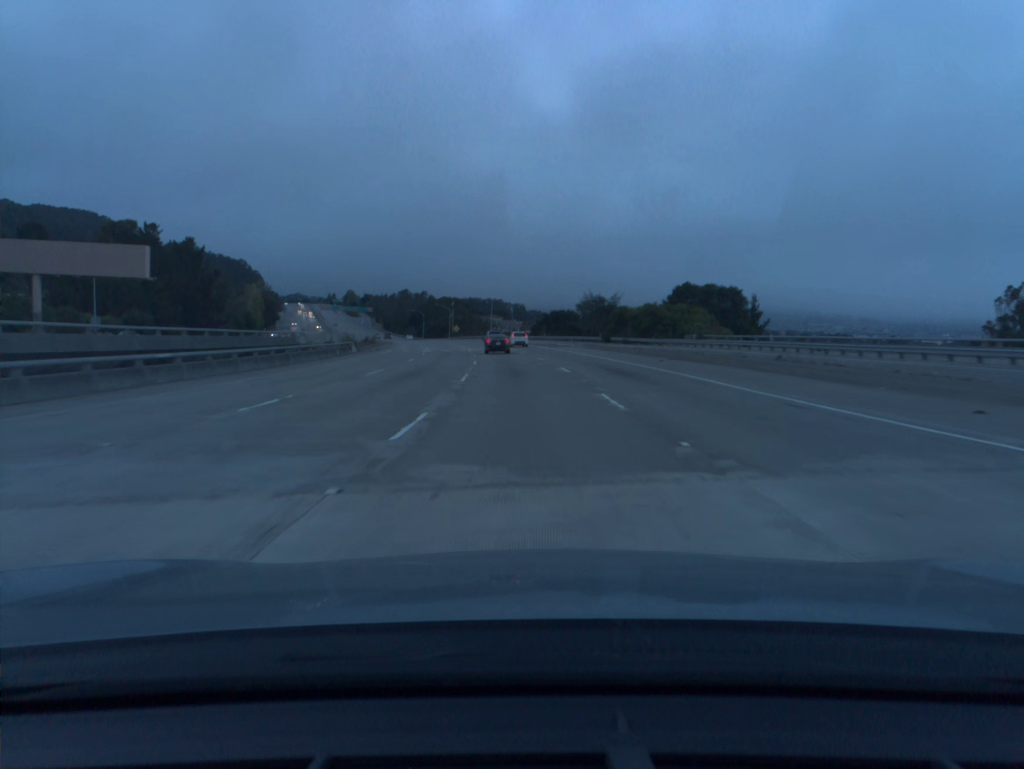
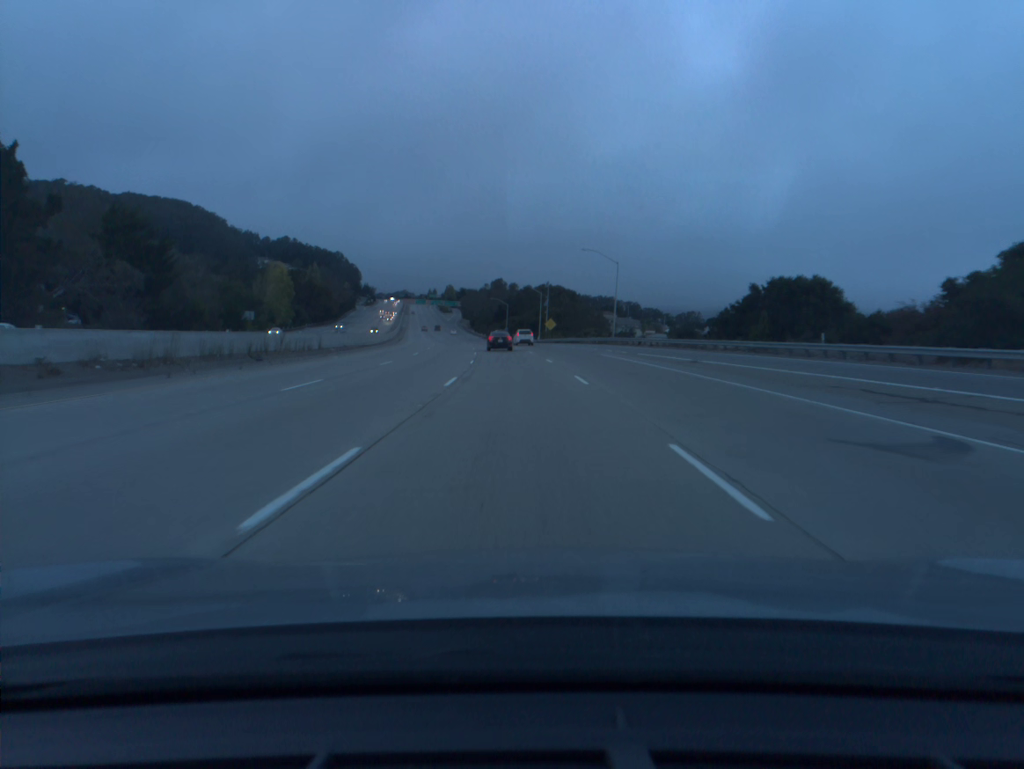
(-6.1, +91.7) m; -8°
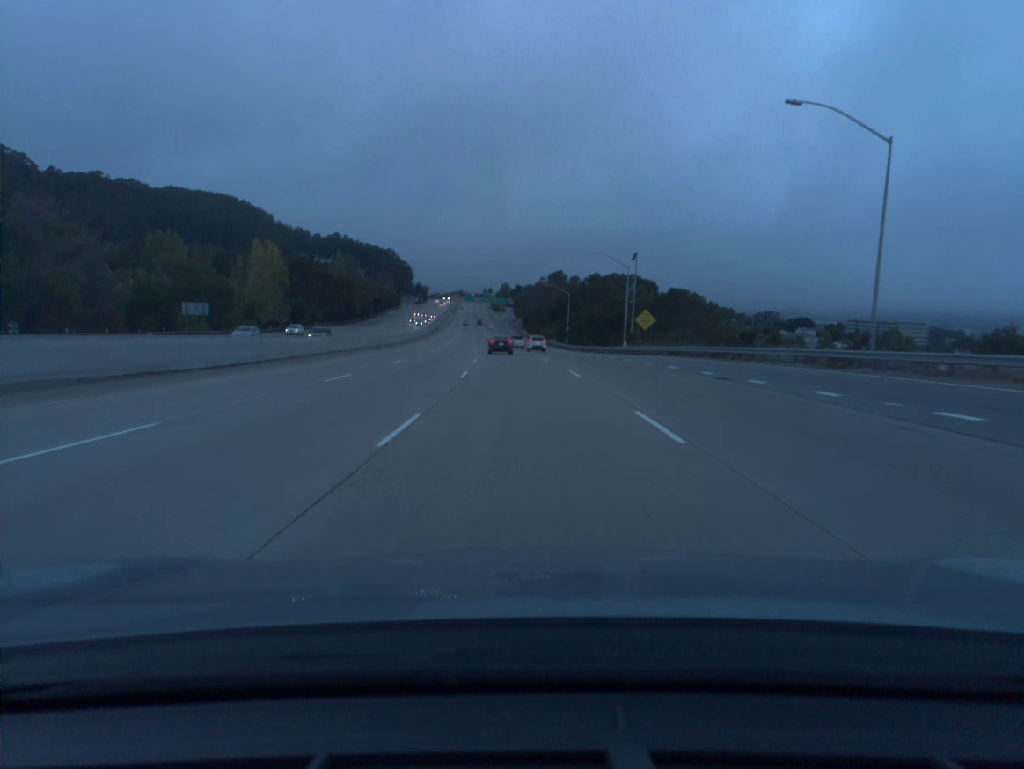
(-2.0, +54.5) m; -4°
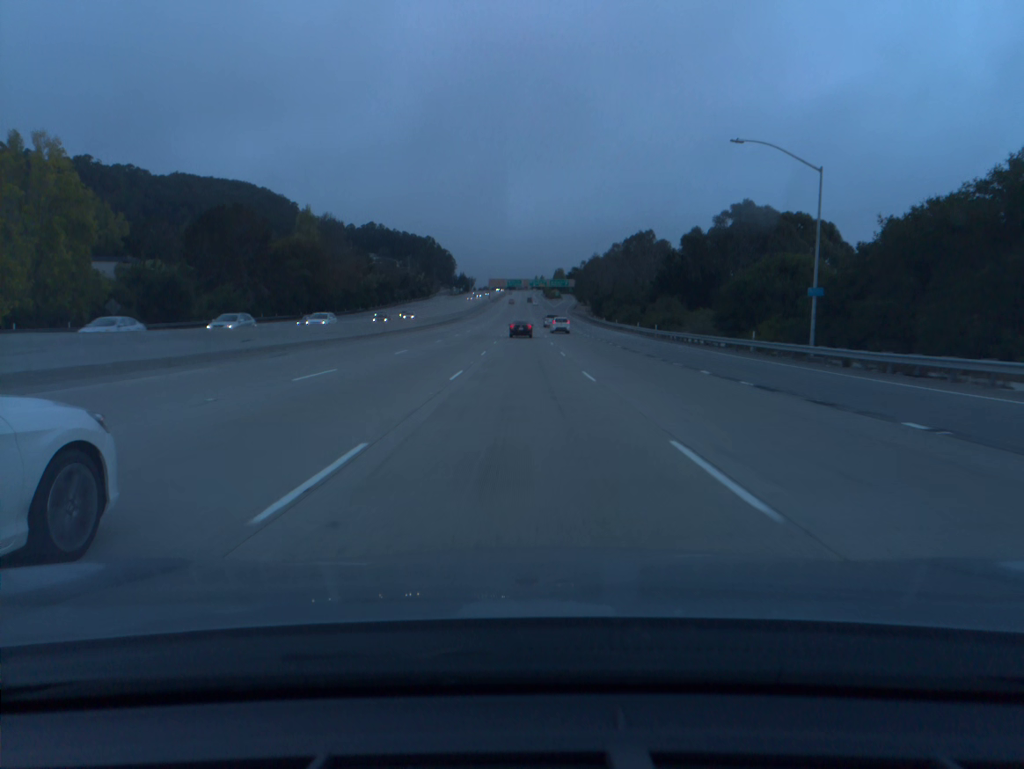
(-4.5, +91.3) m; -4°
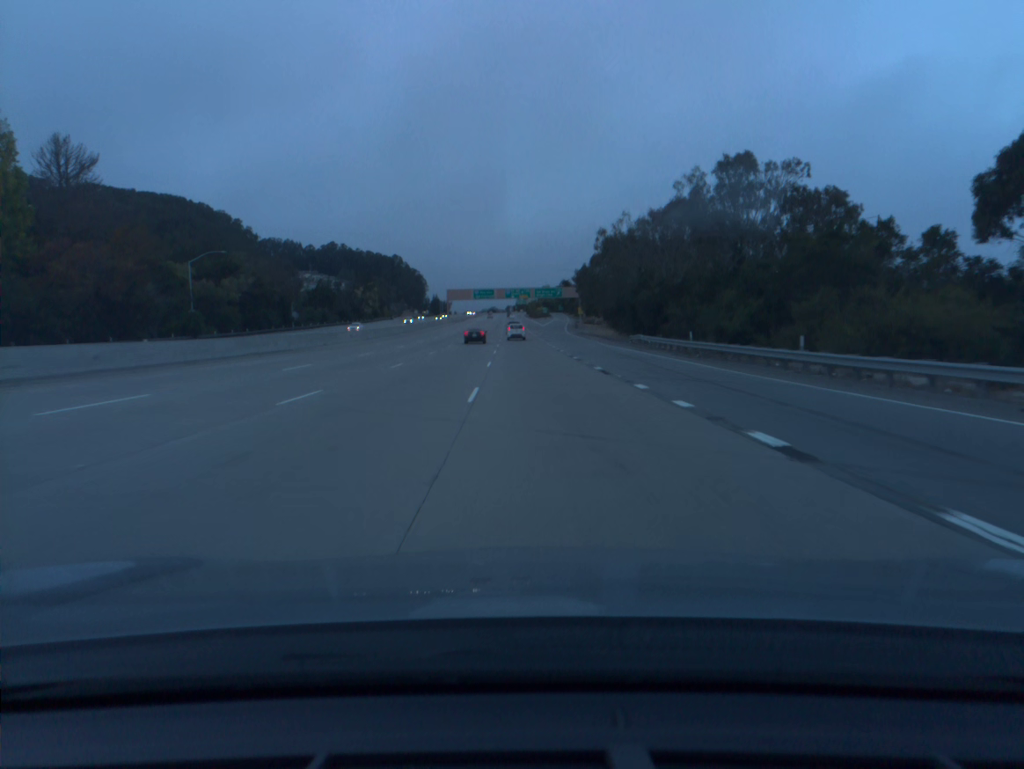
(+1.9, +92.5) m; +1°
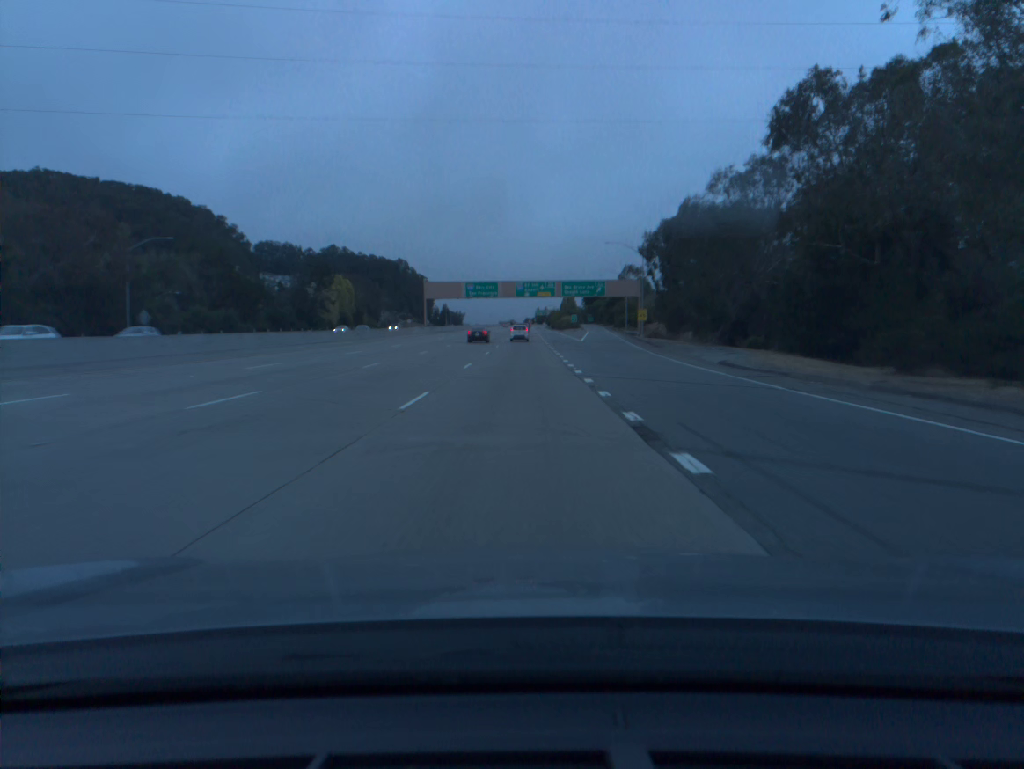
(-0.7, +74.2) m; -2°
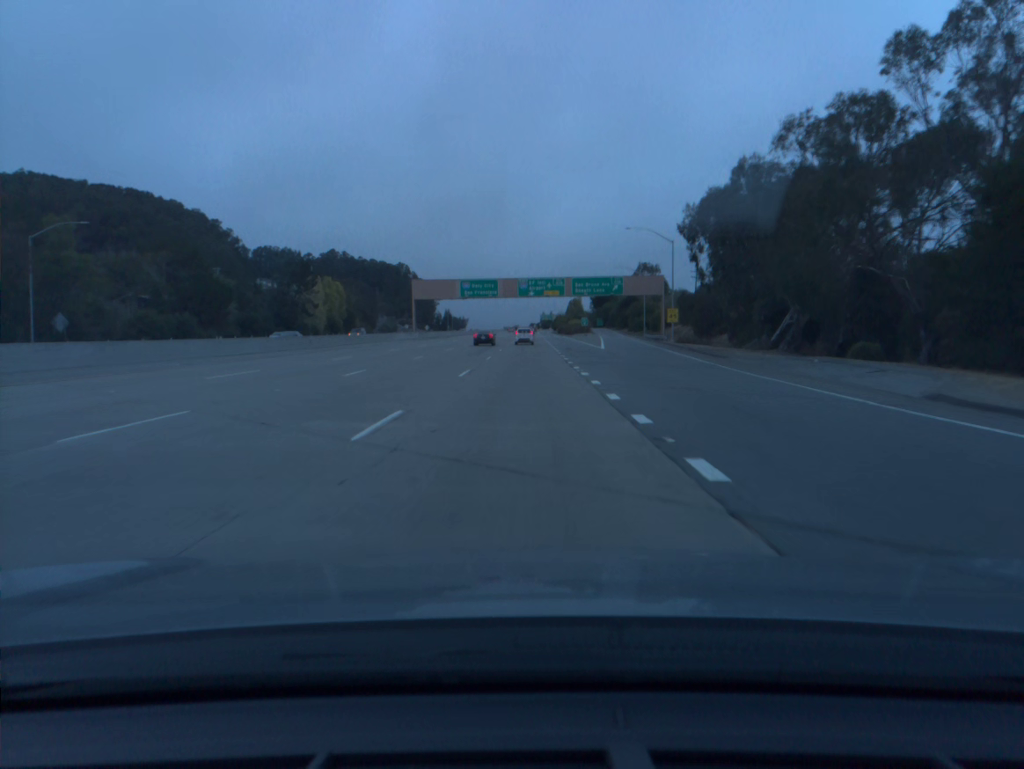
(-0.1, +18.6) m; 0°
